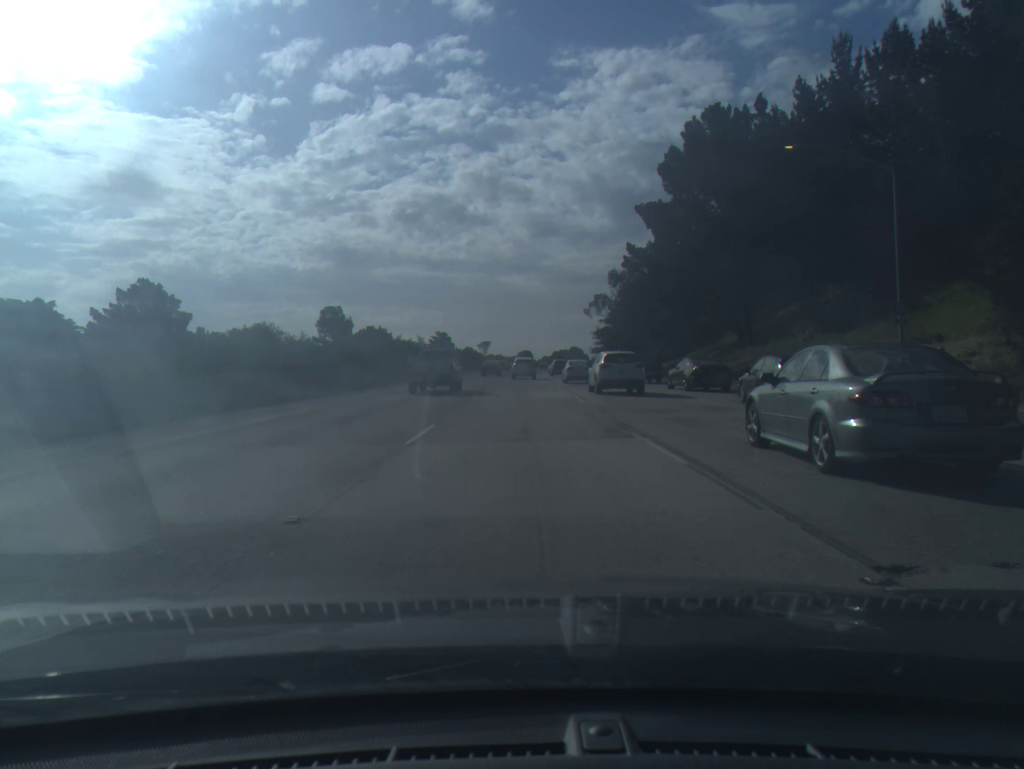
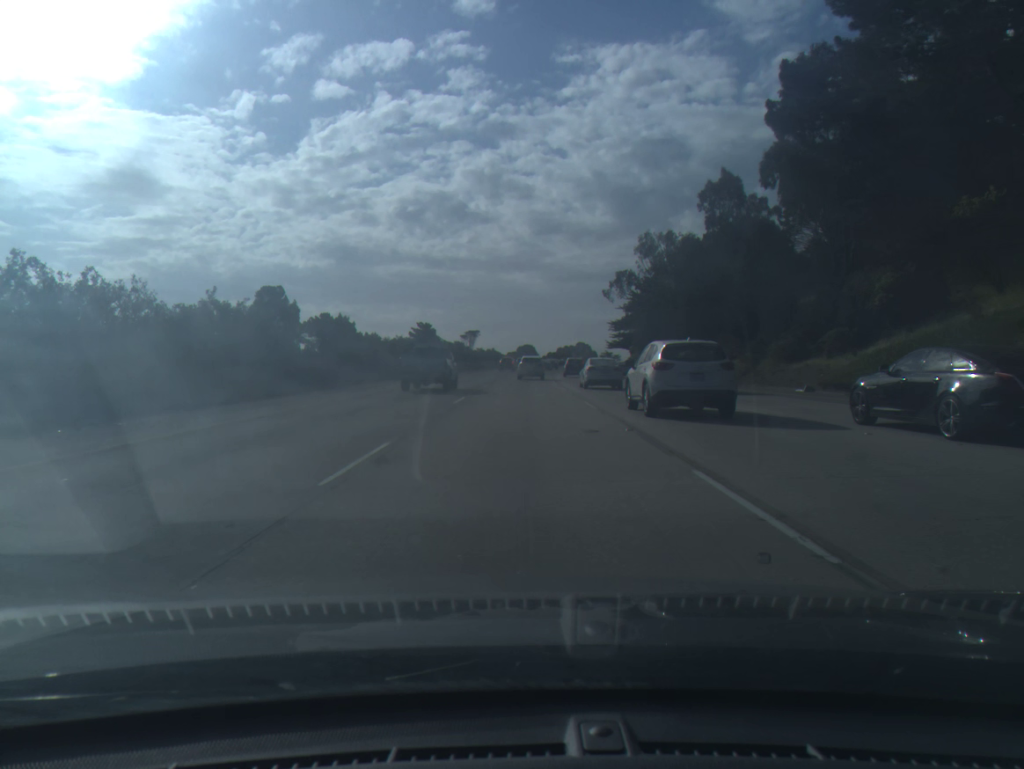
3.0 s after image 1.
(+0.2, +48.2) m; 0°
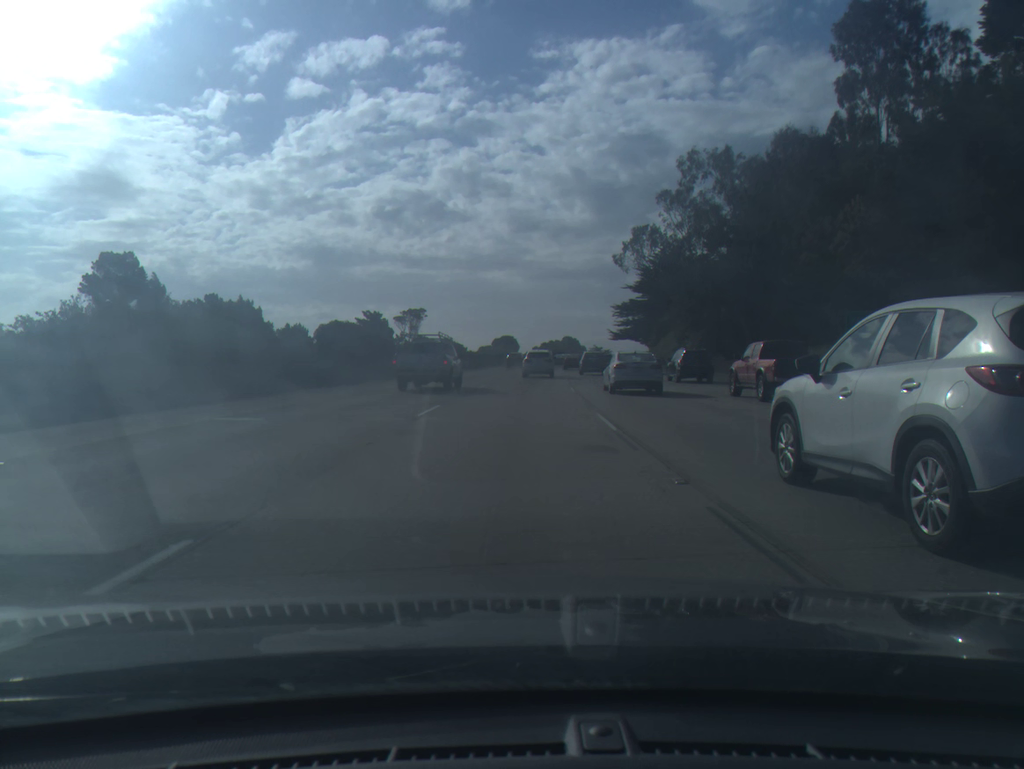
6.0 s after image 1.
(+0.7, +49.9) m; +2°
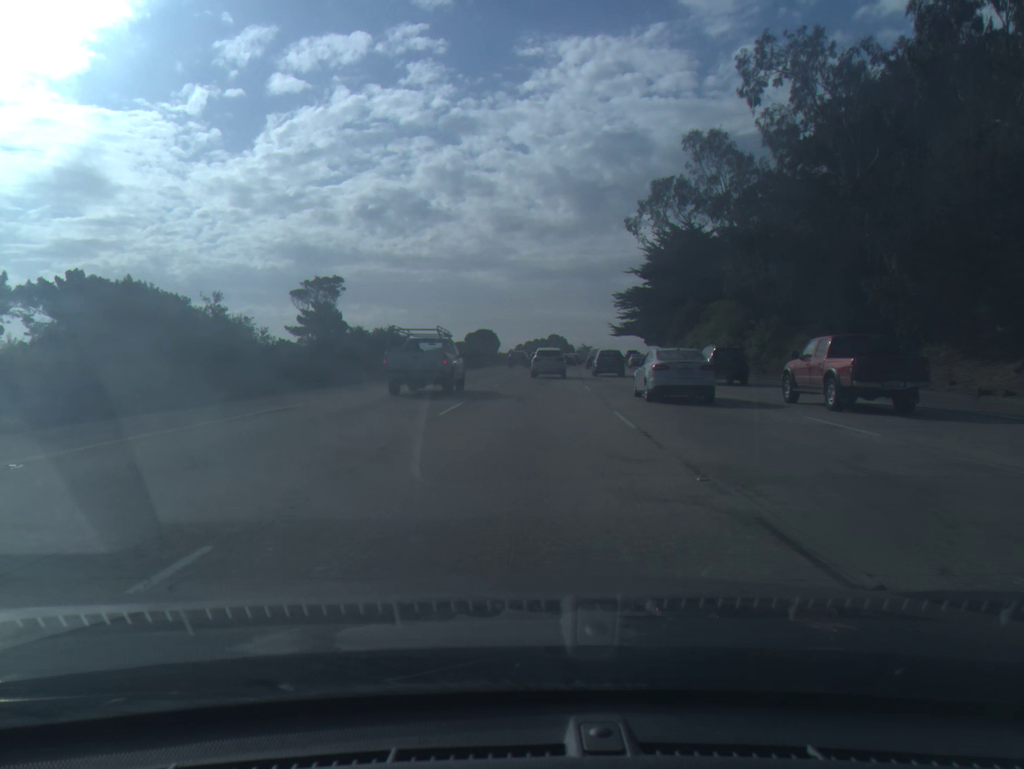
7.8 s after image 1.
(+0.3, +29.5) m; +1°
